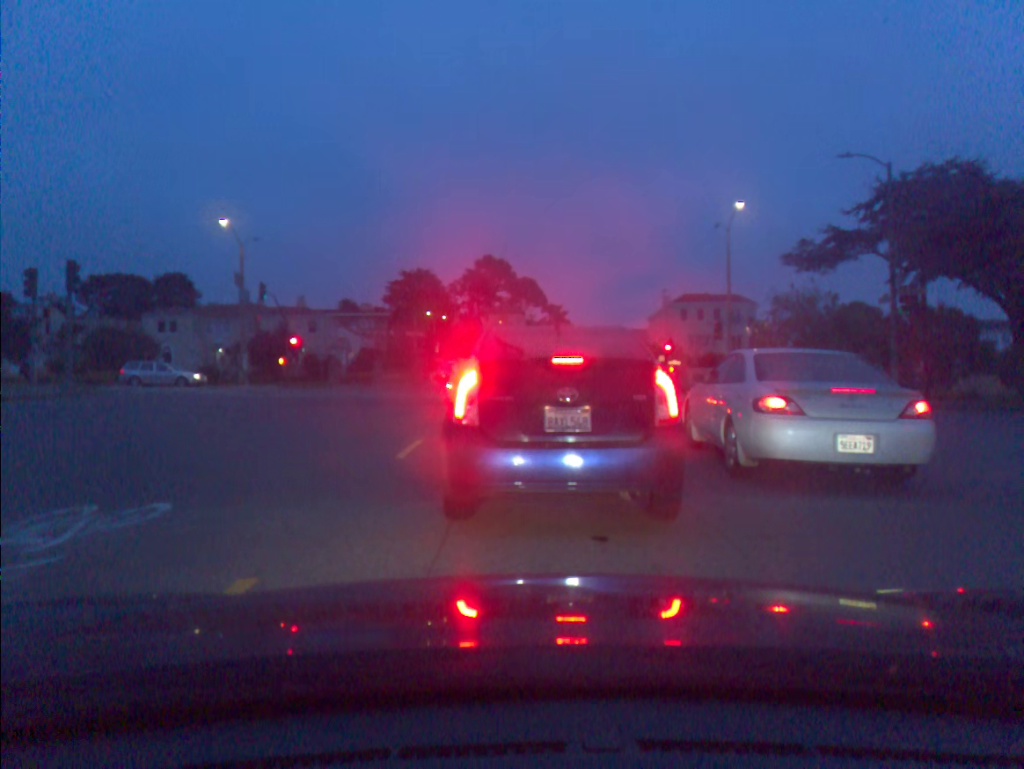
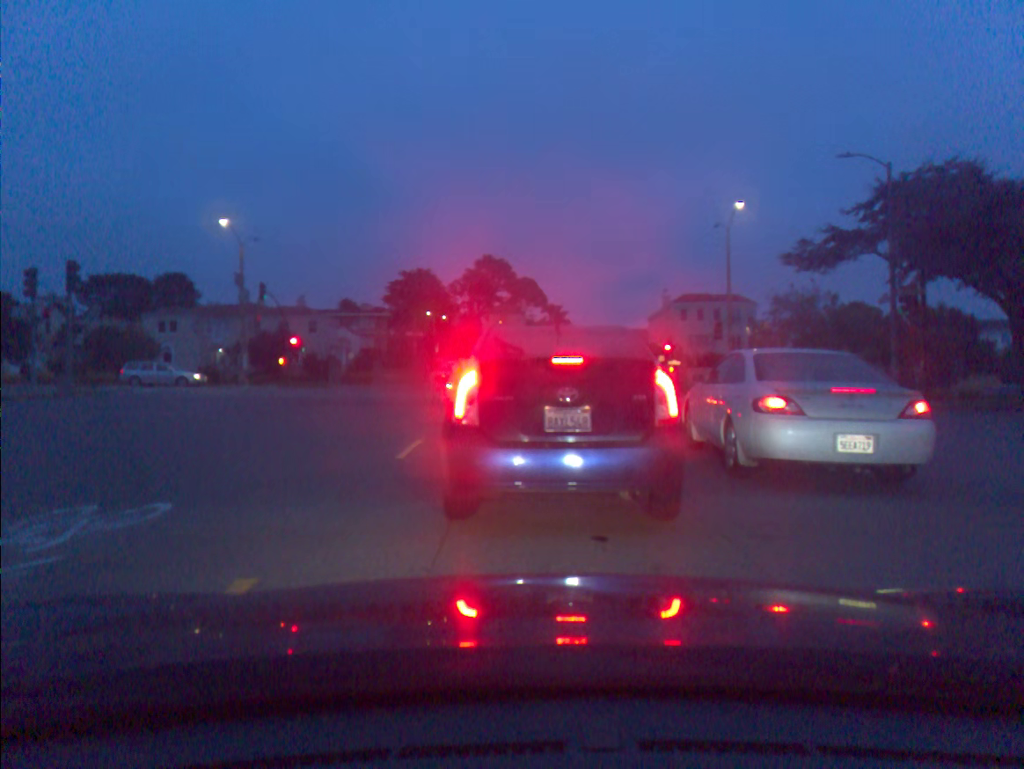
(0.0, 0.0) m; 0°
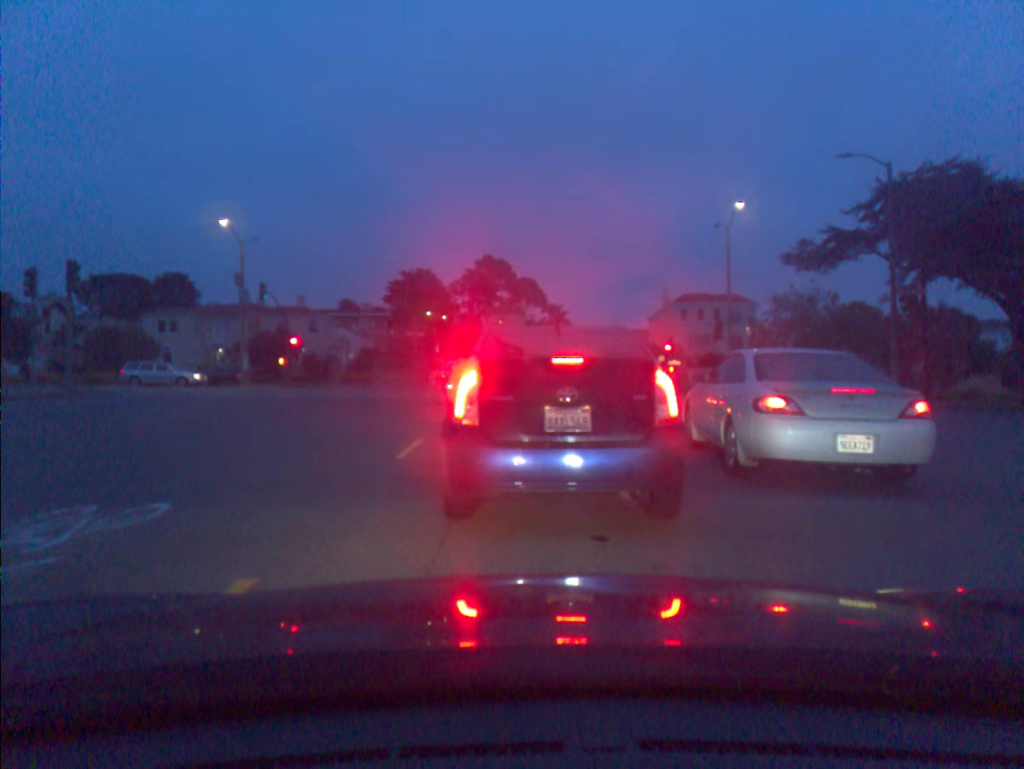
(0.0, 0.0) m; 0°
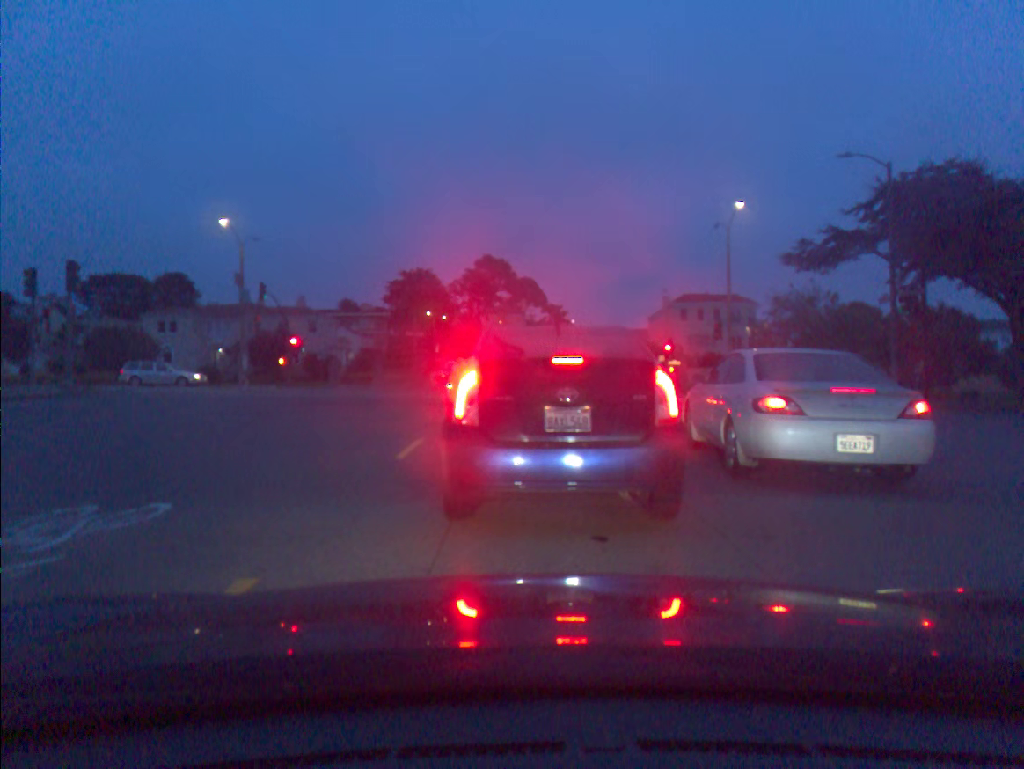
(0.0, 0.0) m; 0°
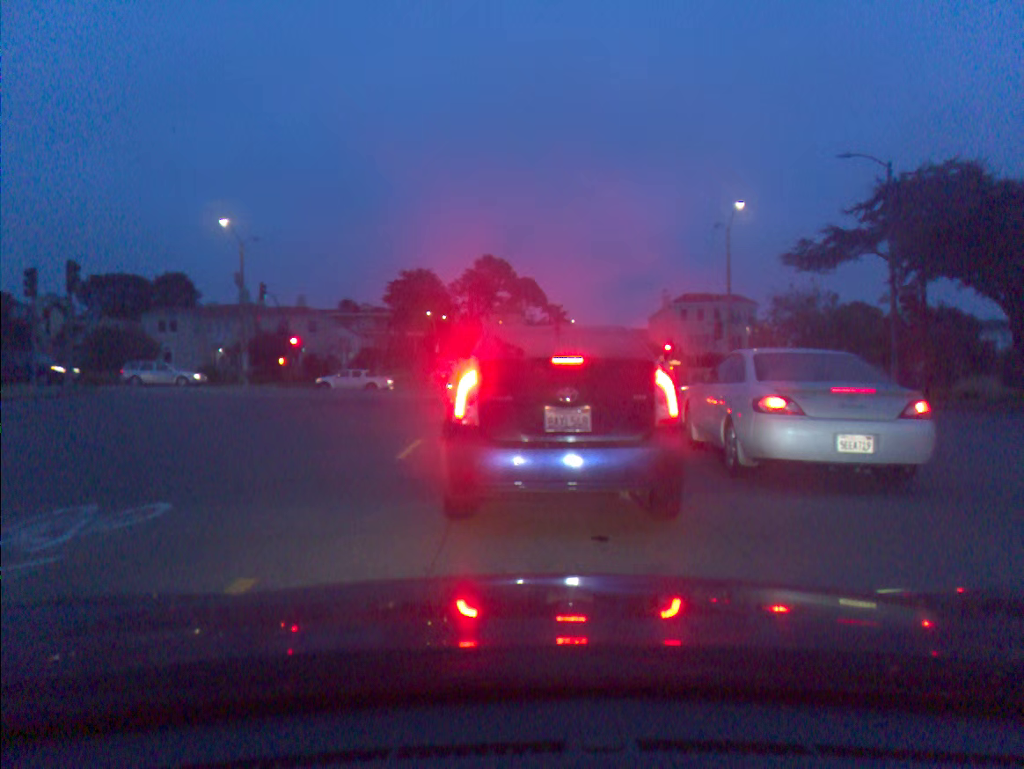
(0.0, 0.0) m; 0°
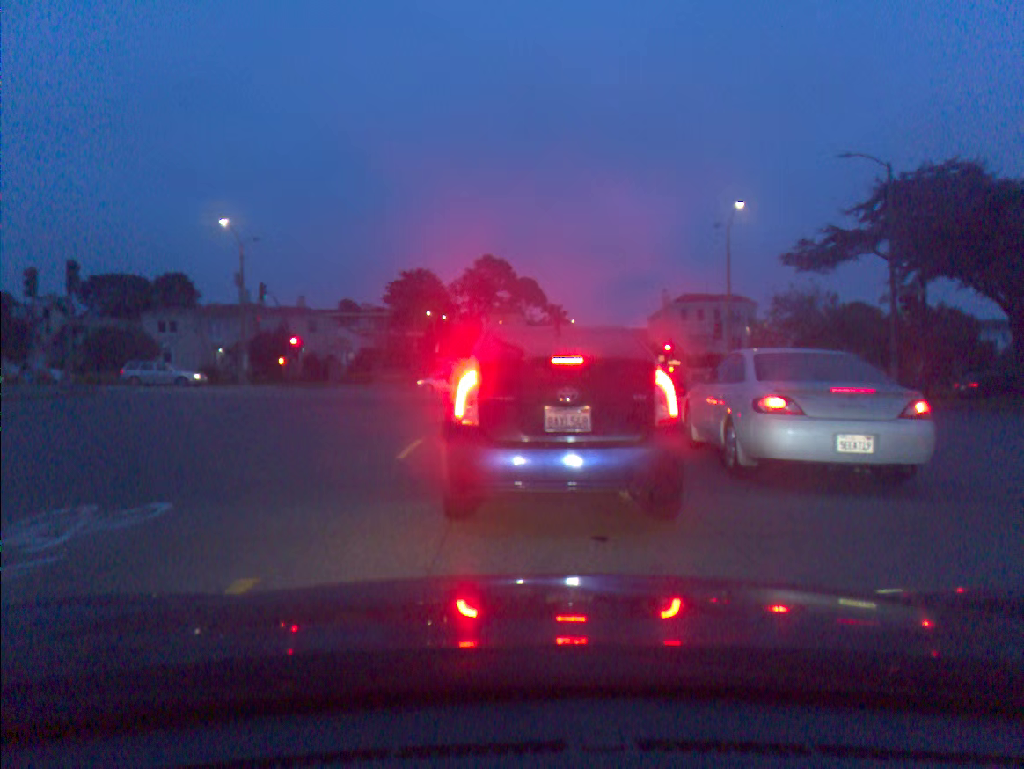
(0.0, -0.1) m; 0°
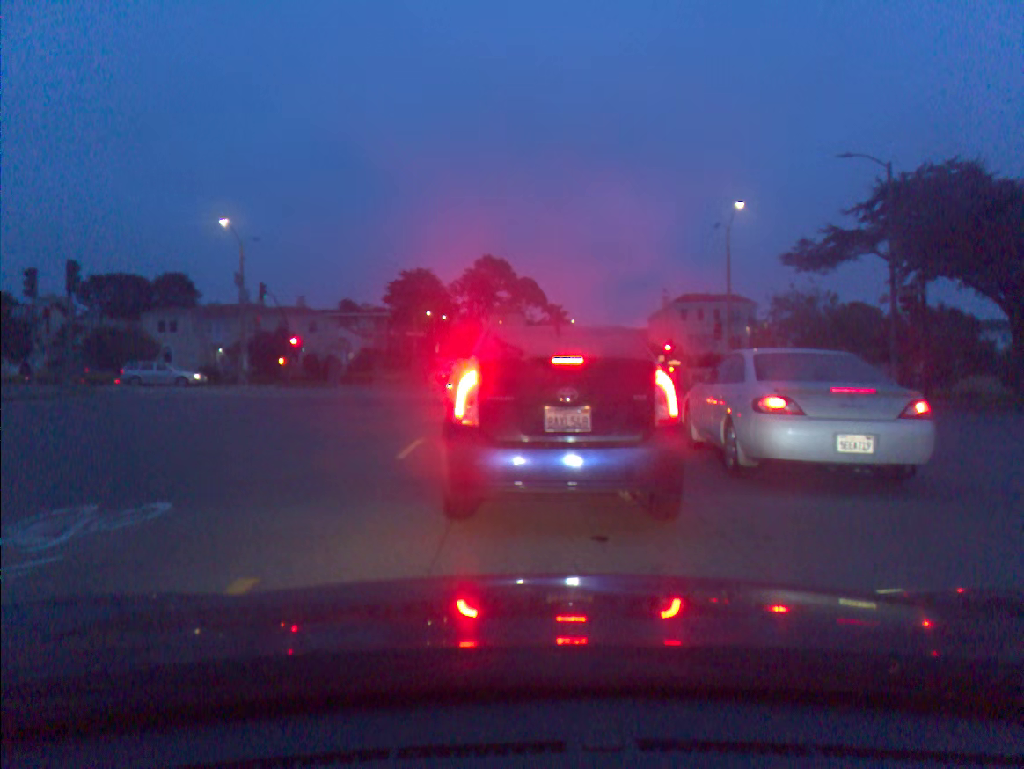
(0.0, 0.0) m; 0°
